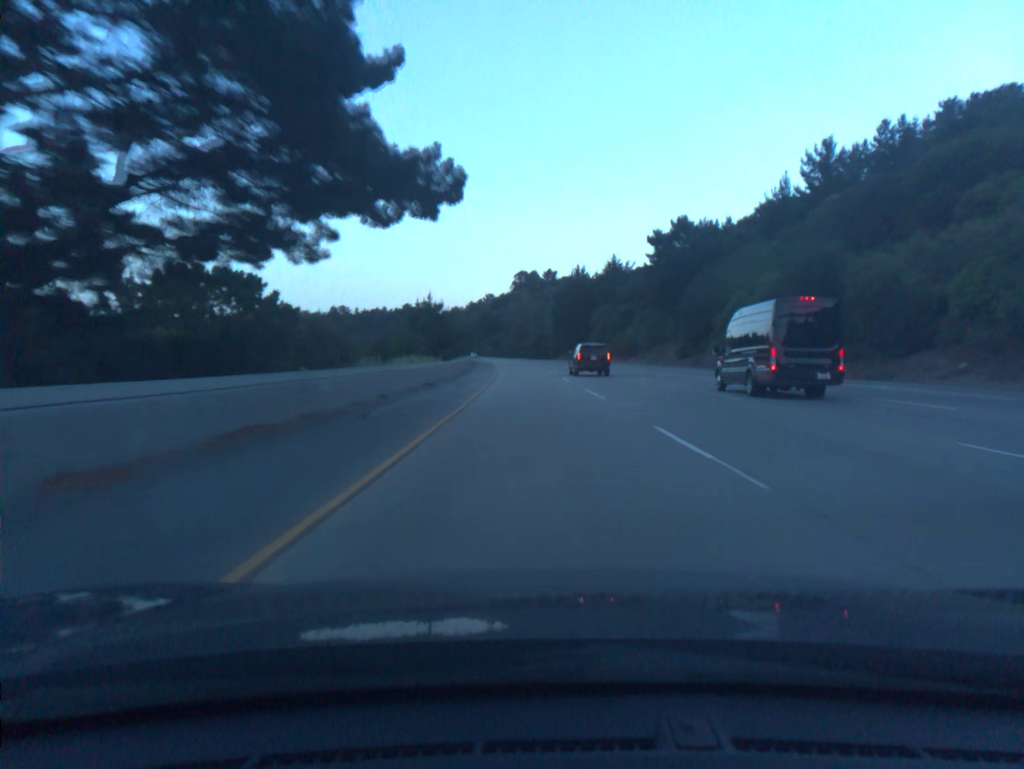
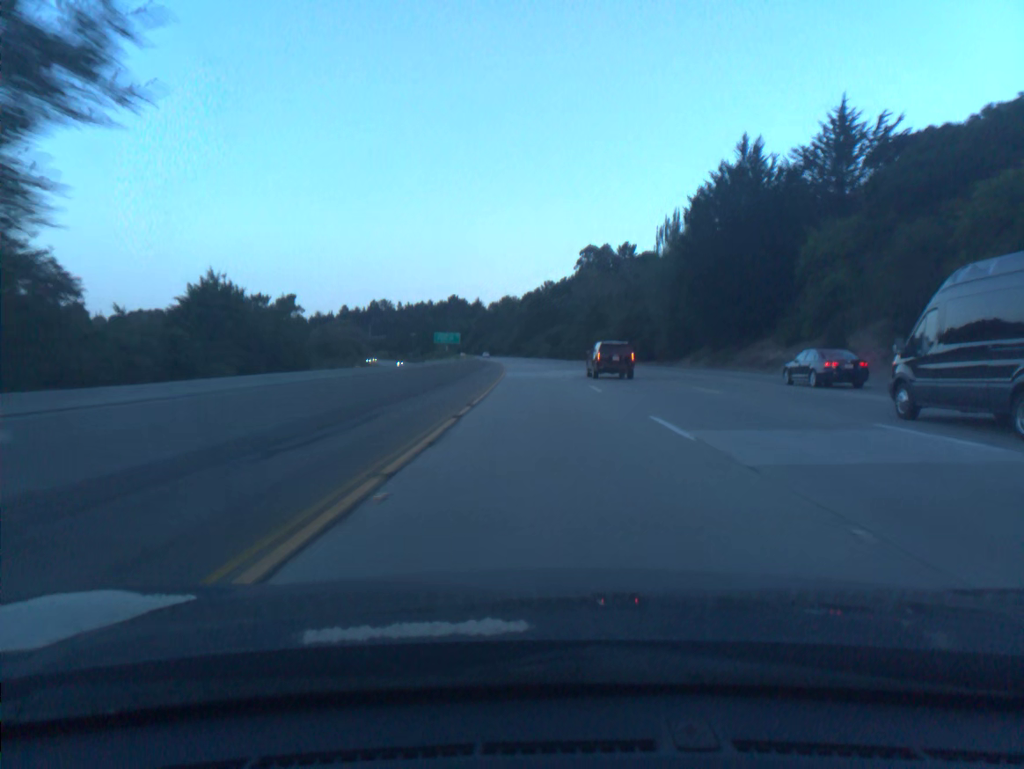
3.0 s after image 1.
(-4.1, +97.9) m; -5°
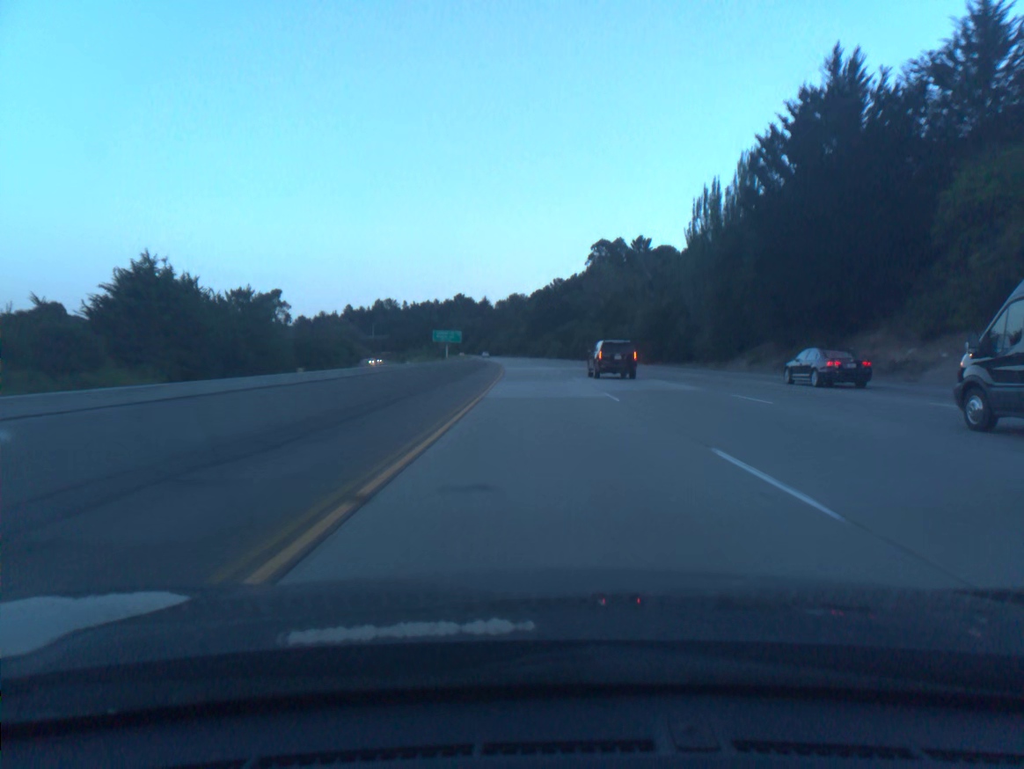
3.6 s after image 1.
(-0.1, +19.6) m; -1°
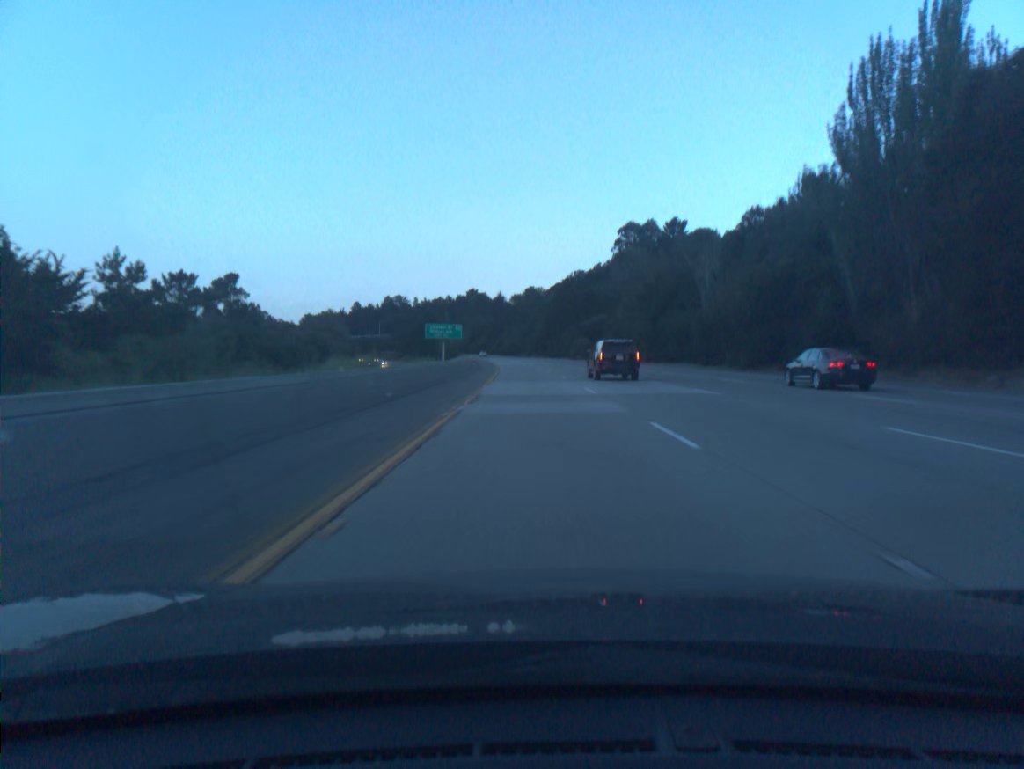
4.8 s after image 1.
(-0.4, +39.3) m; -1°
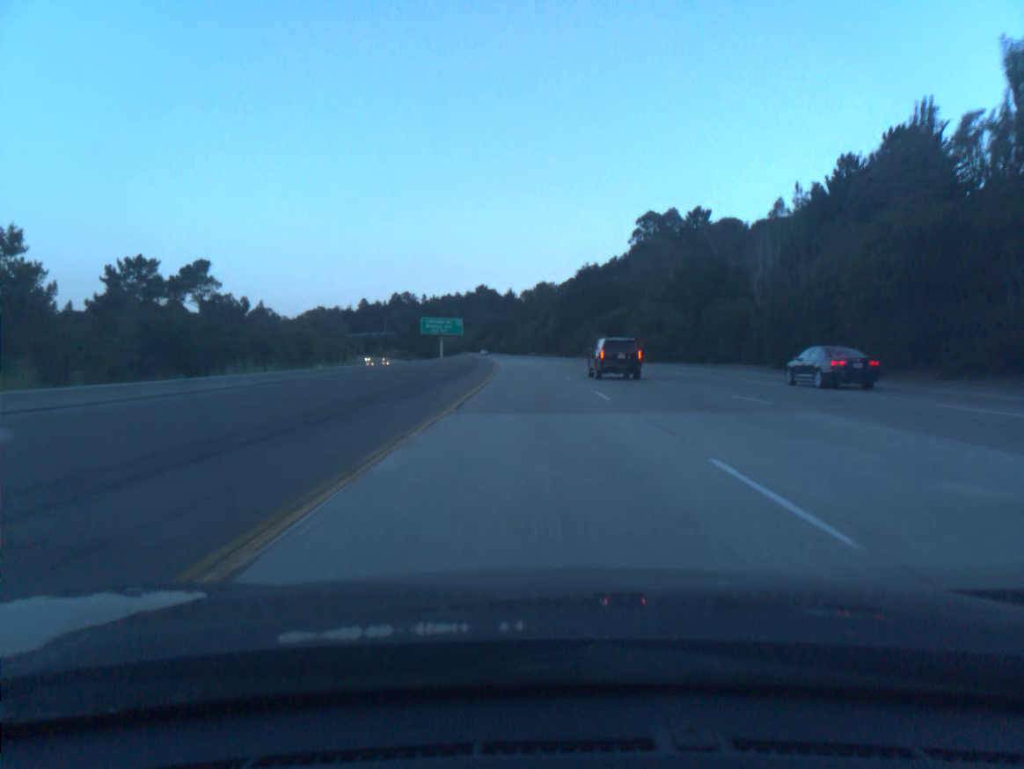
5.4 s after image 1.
(-0.1, +19.6) m; -1°
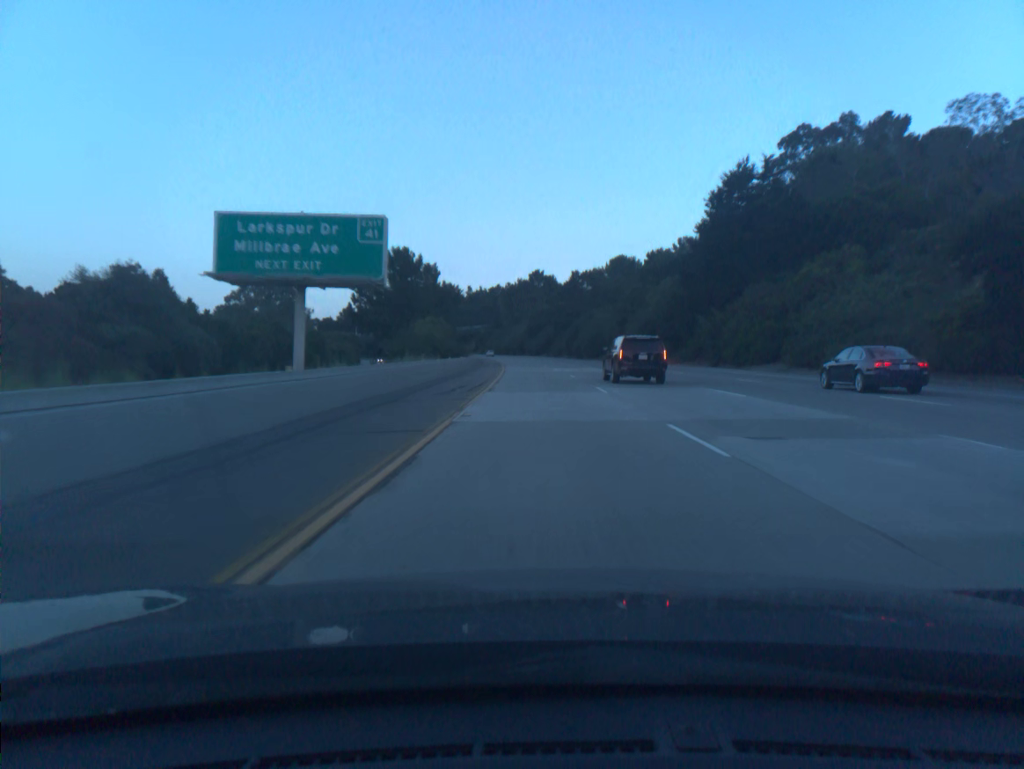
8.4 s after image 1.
(-4.1, +98.1) m; -4°
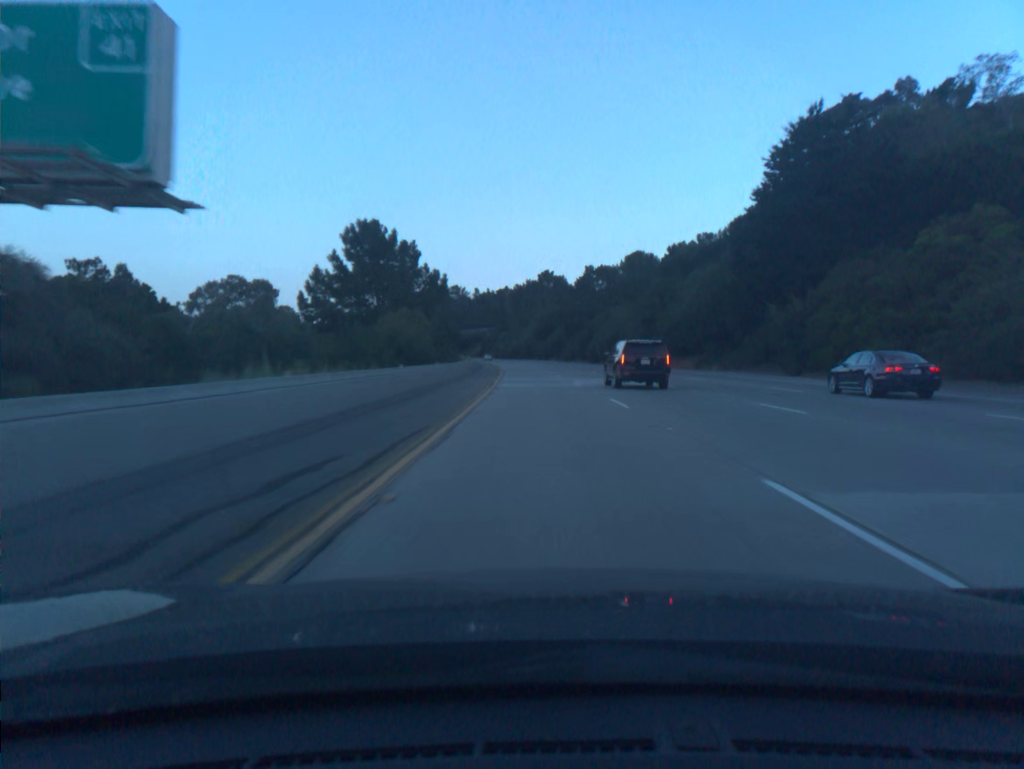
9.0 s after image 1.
(-0.1, +19.6) m; -1°
